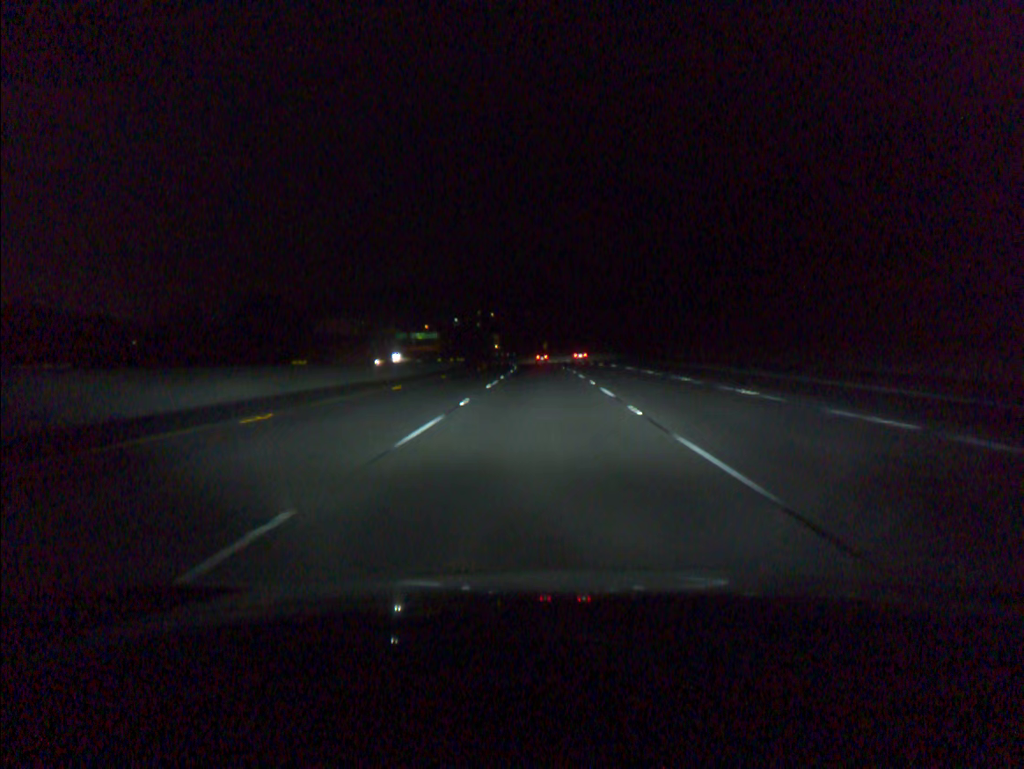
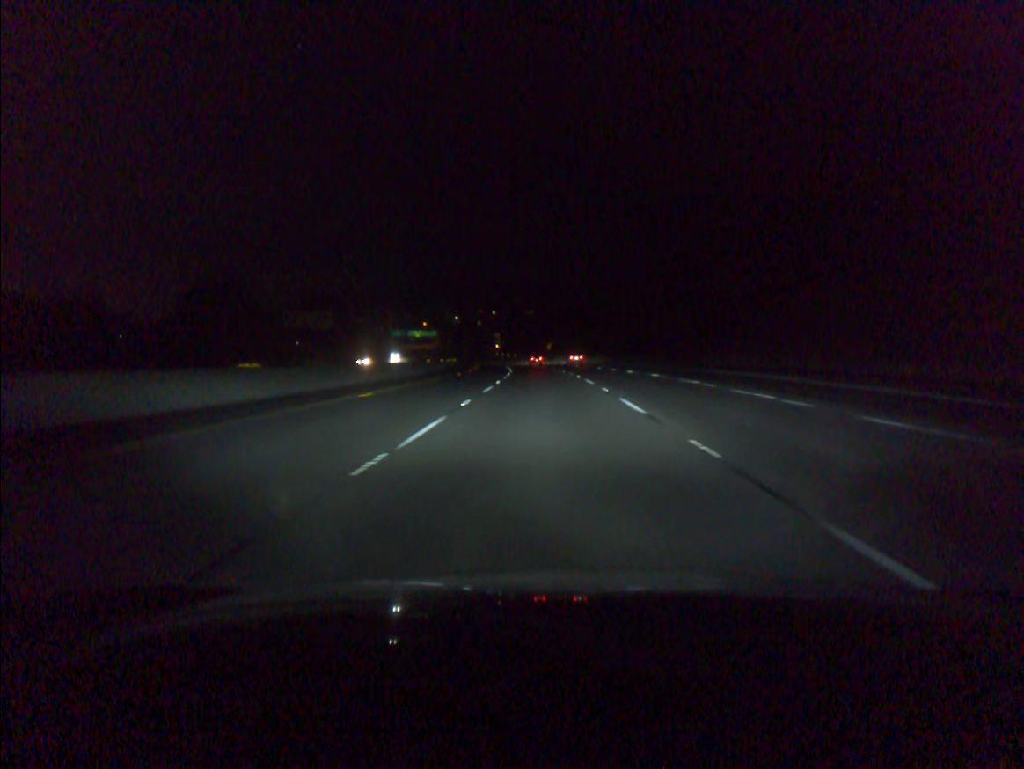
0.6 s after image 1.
(0.0, +19.6) m; 0°
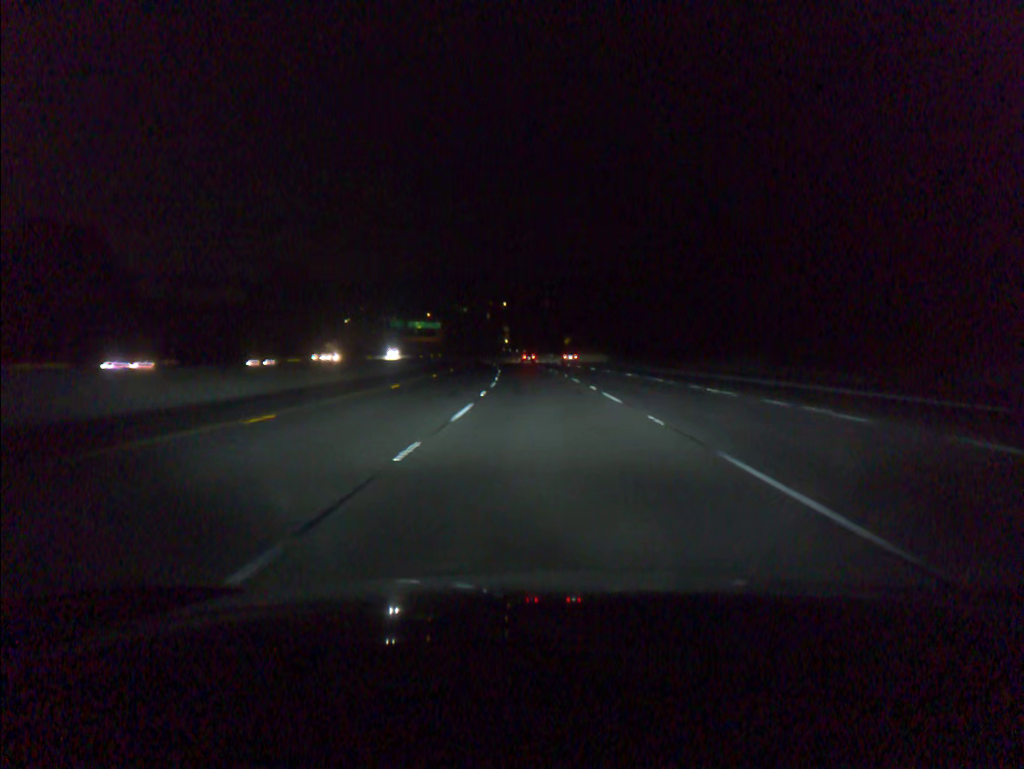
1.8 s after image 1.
(-0.2, +39.0) m; -1°
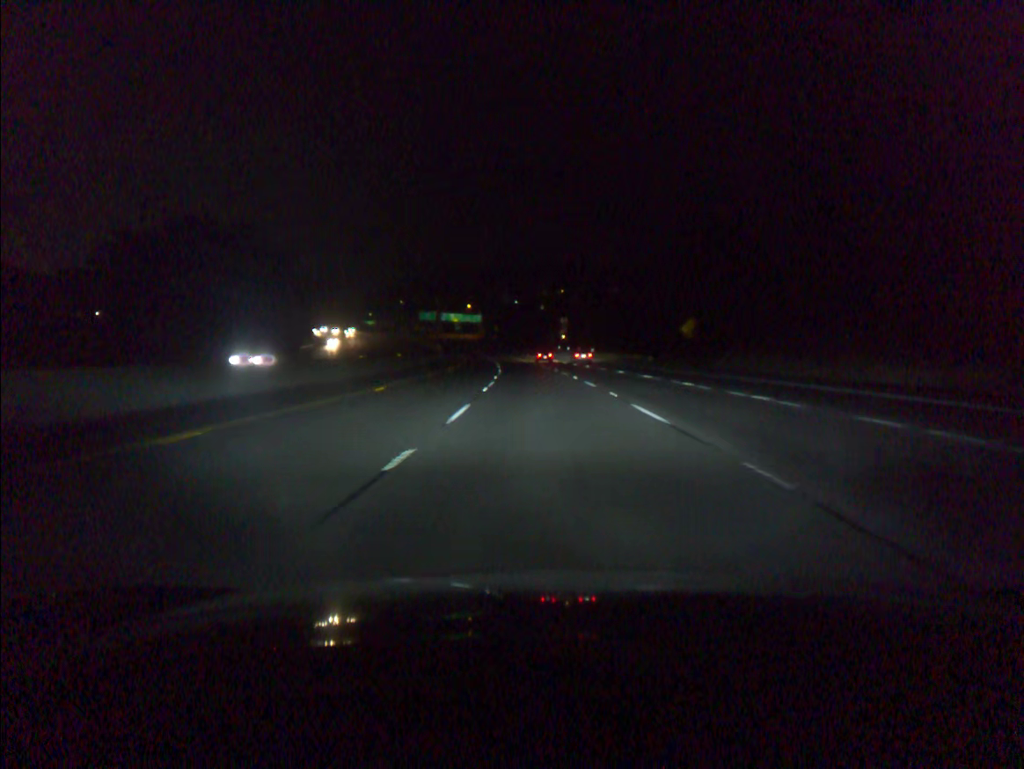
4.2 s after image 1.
(-2.8, +76.7) m; -4°
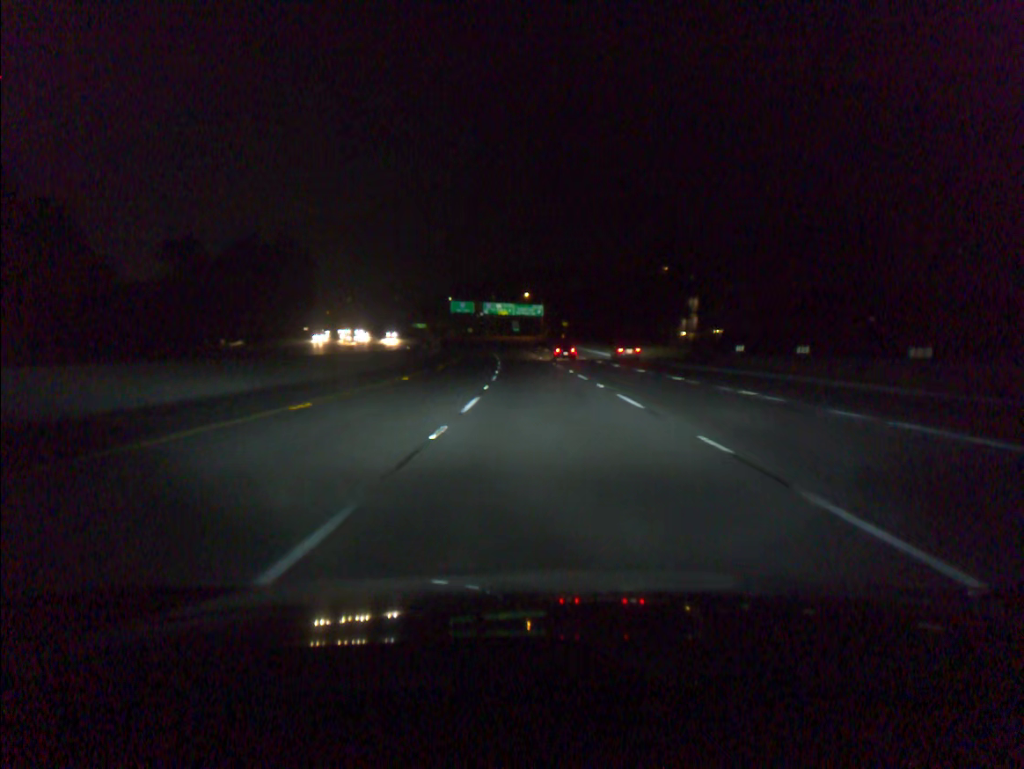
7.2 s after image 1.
(-4.6, +96.6) m; -5°
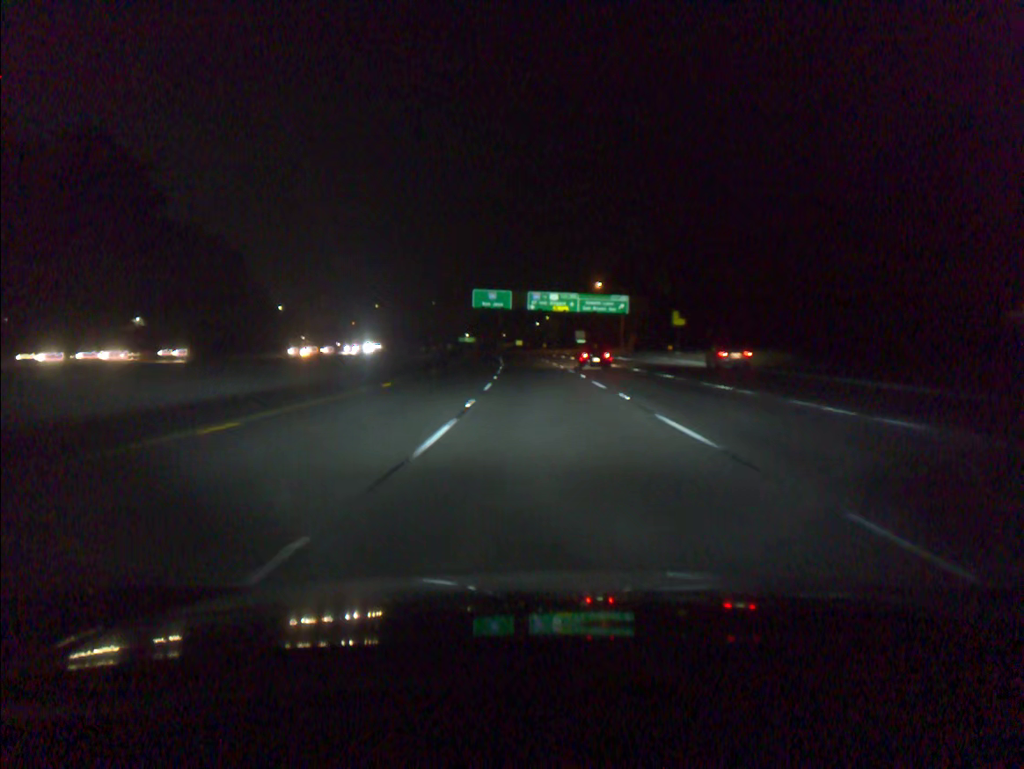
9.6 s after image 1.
(-2.9, +77.6) m; -5°
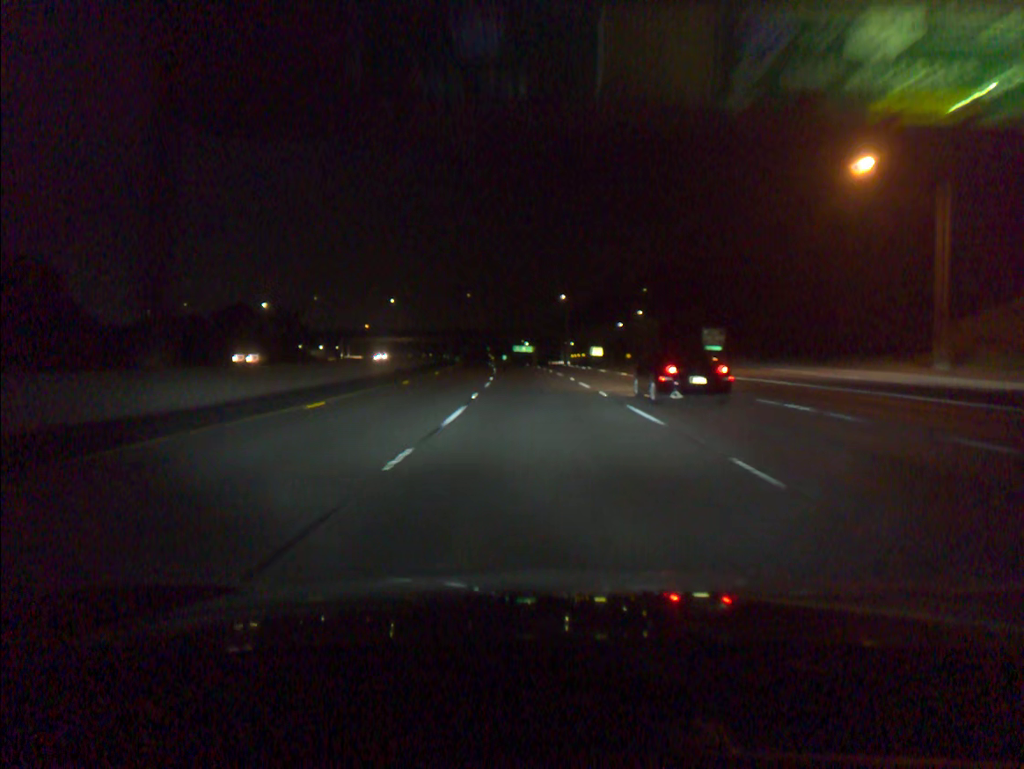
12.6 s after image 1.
(-4.2, +96.4) m; -5°
